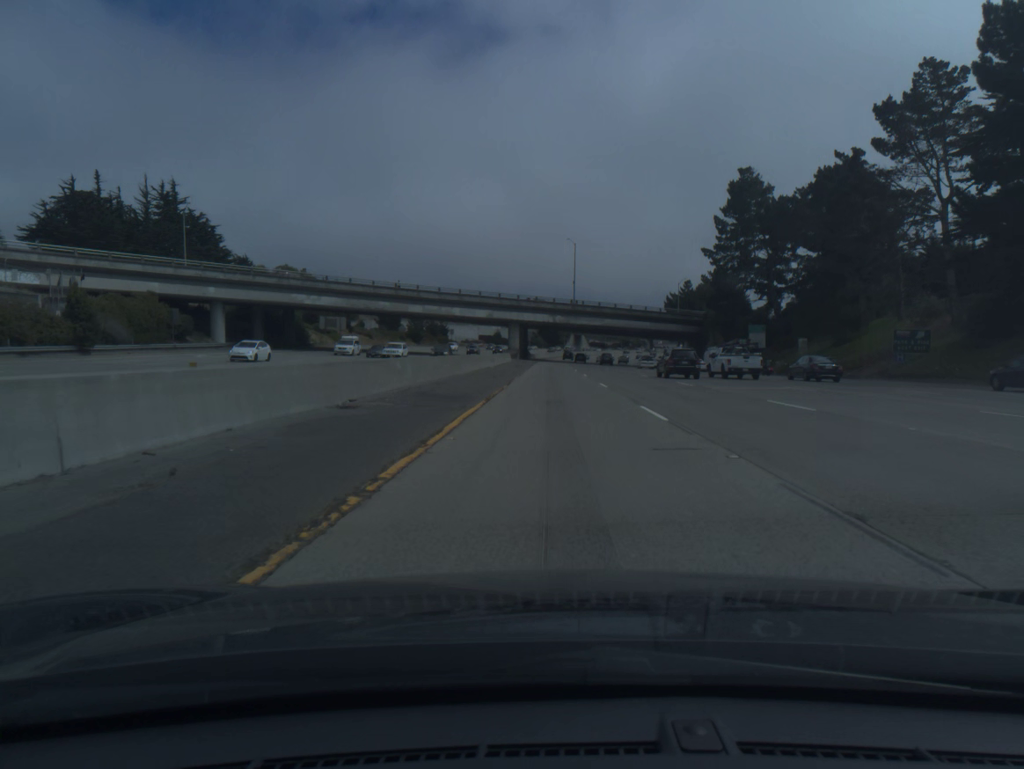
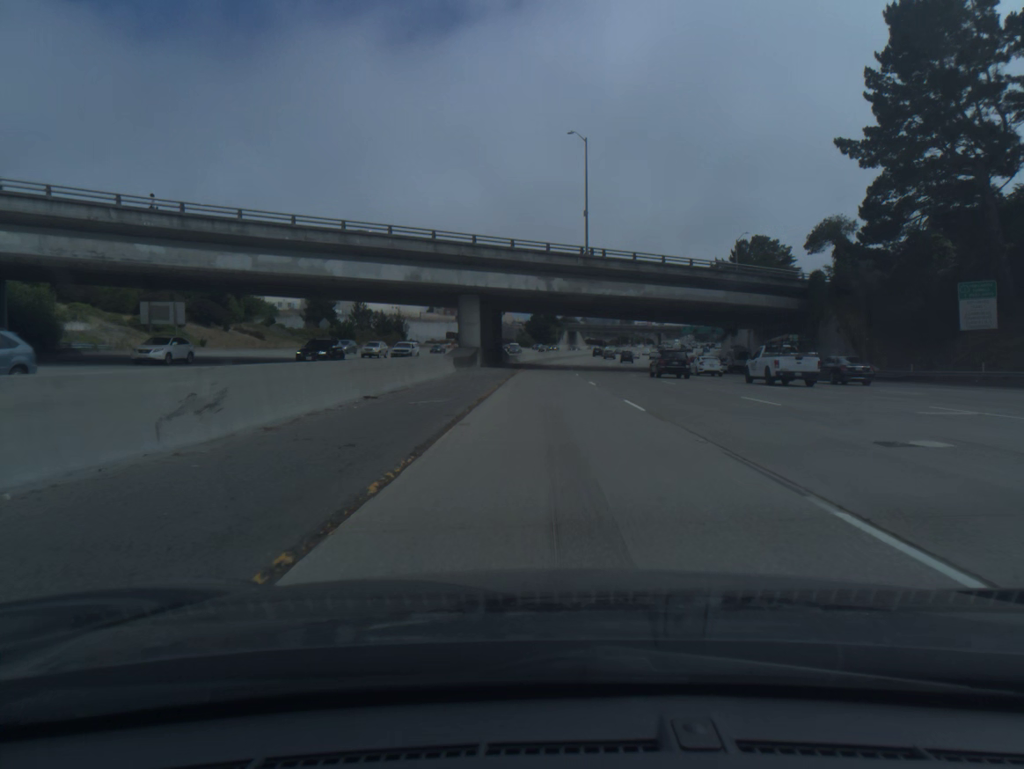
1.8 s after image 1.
(+0.3, +56.3) m; +1°
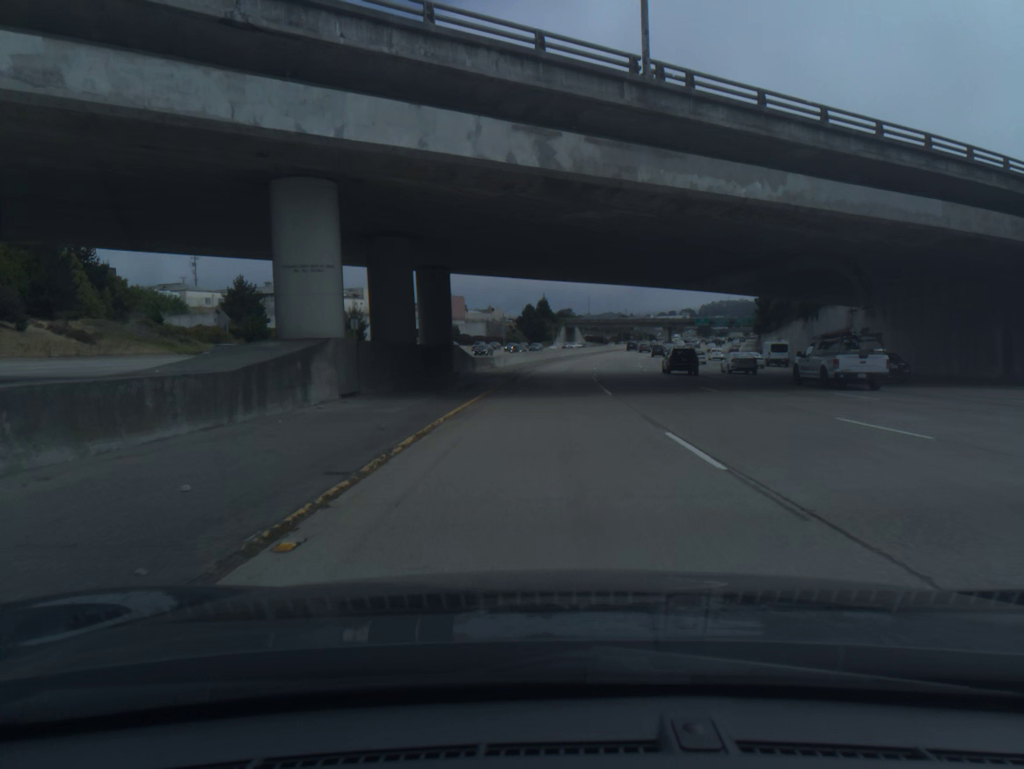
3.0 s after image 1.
(+0.2, +37.4) m; +1°
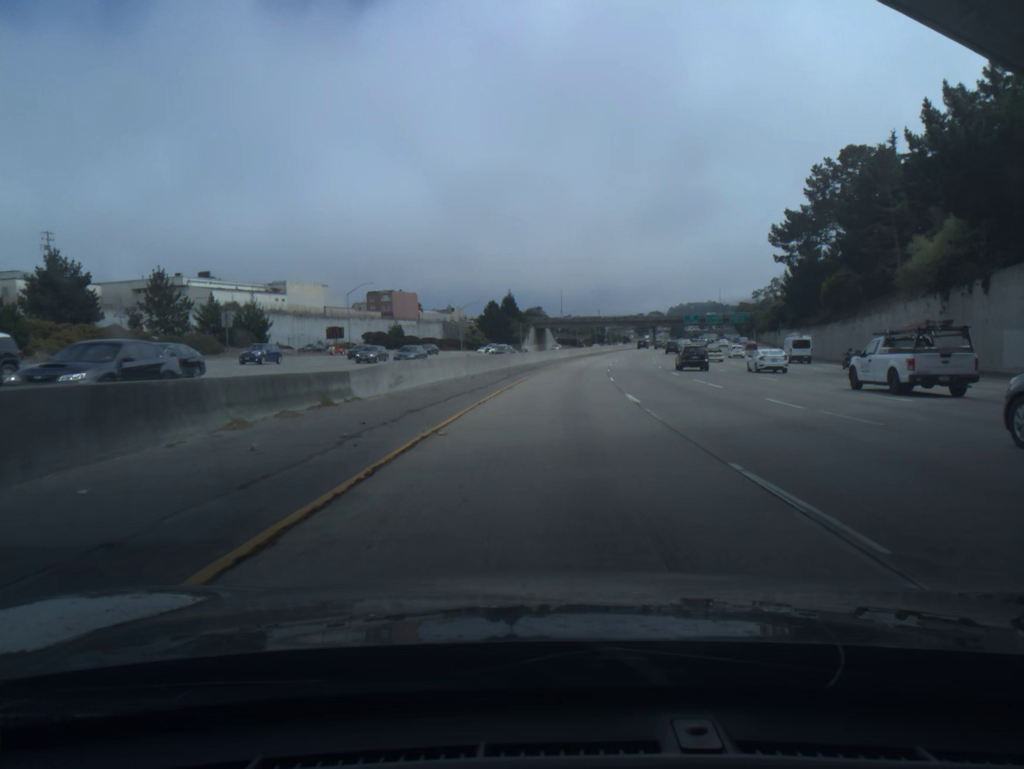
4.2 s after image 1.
(+0.5, +37.3) m; +2°
